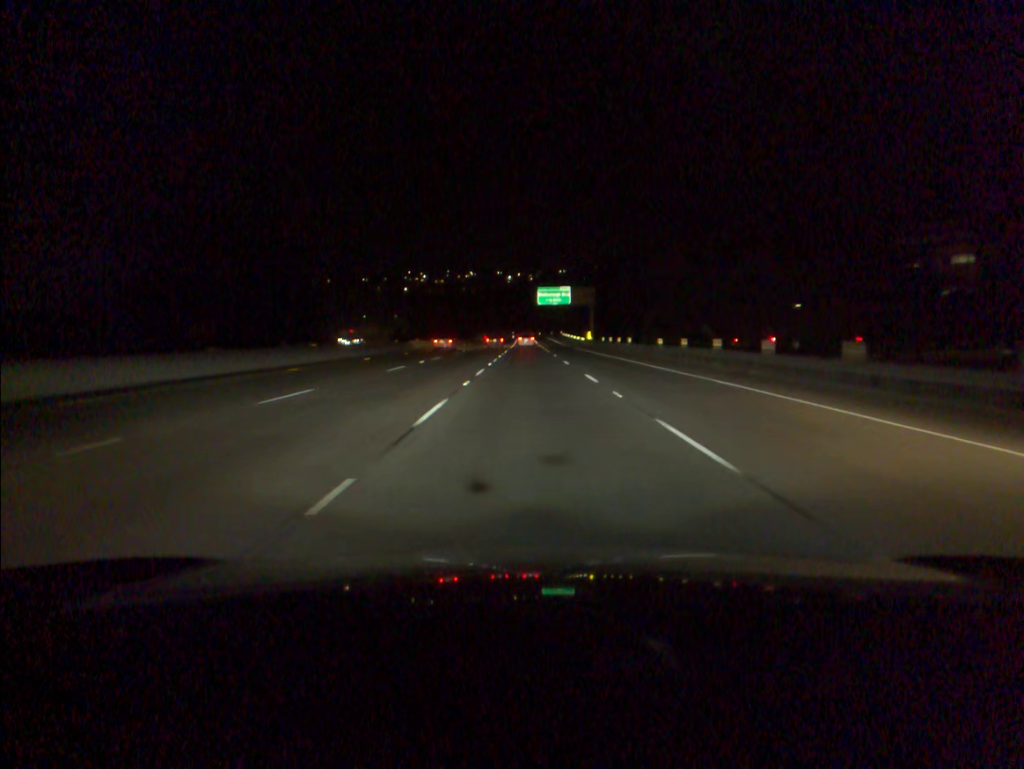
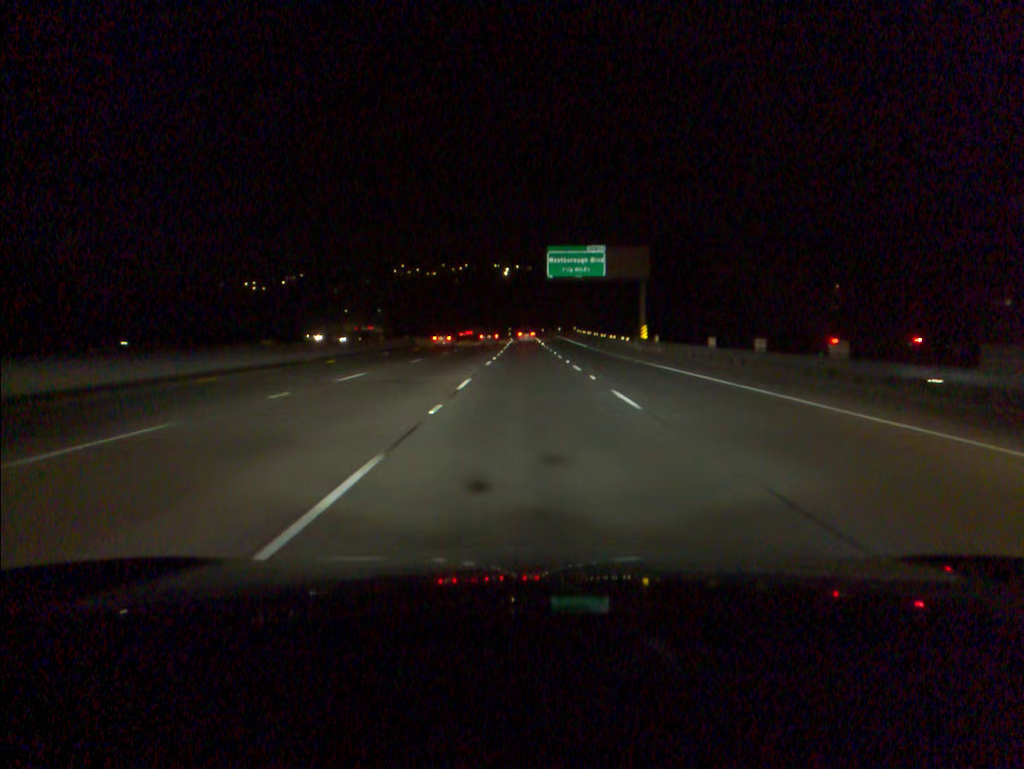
(0.0, +51.9) m; 0°
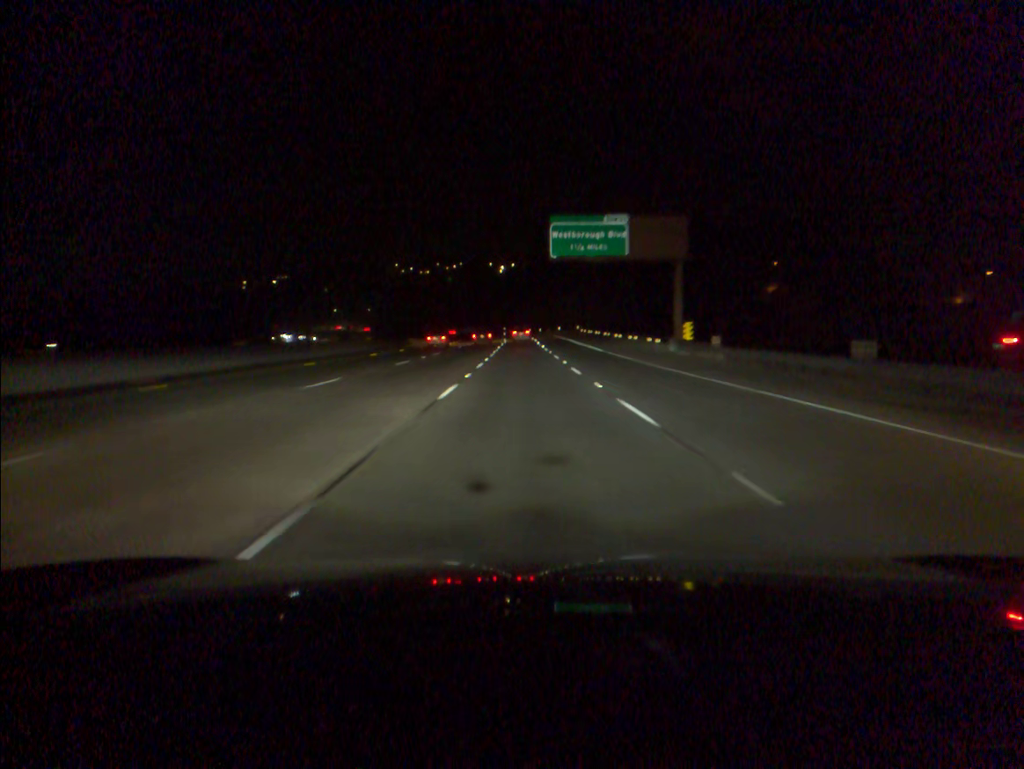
(+0.1, +17.3) m; 0°
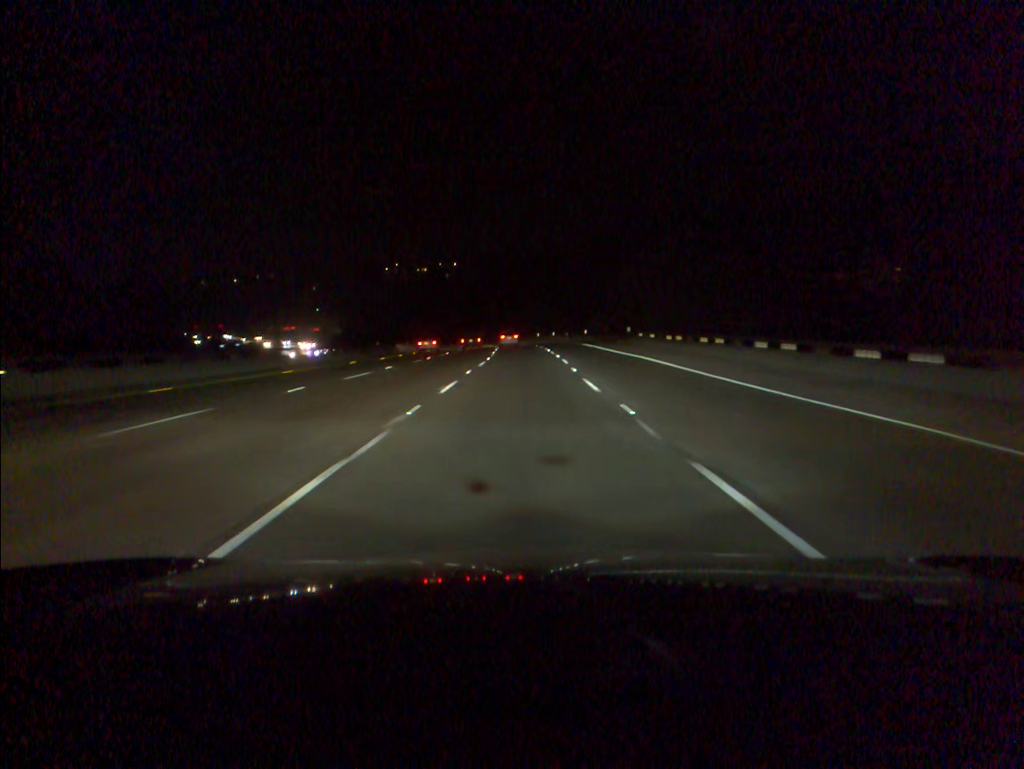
(-0.1, +51.7) m; 0°
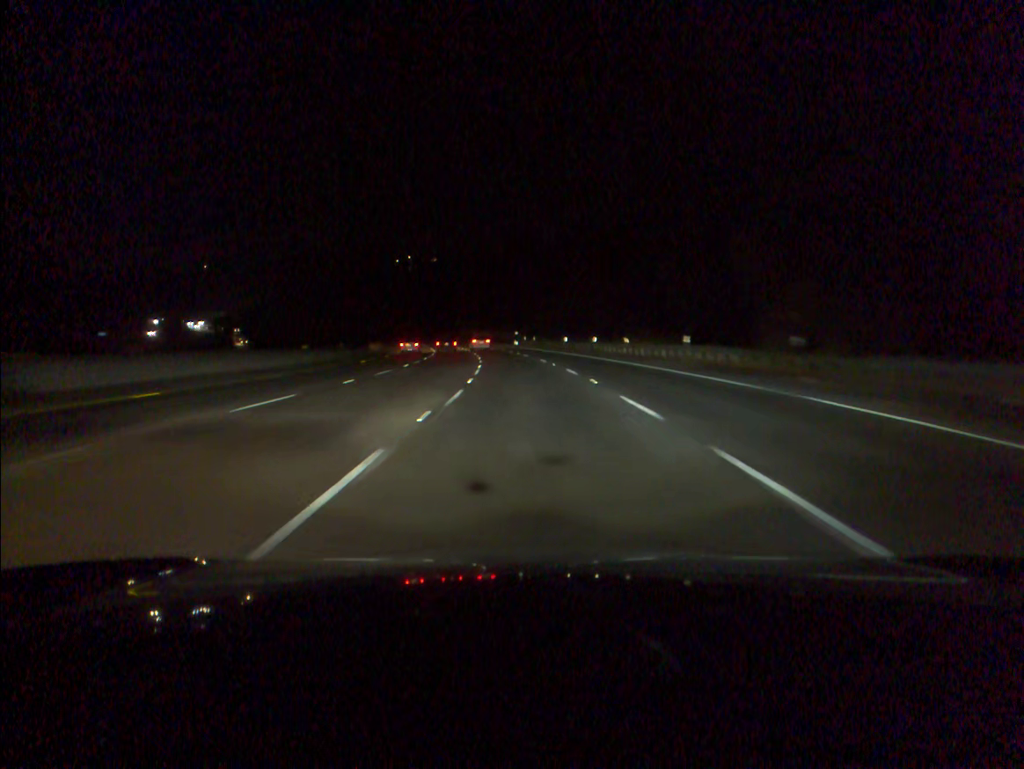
(-0.4, +51.4) m; -1°
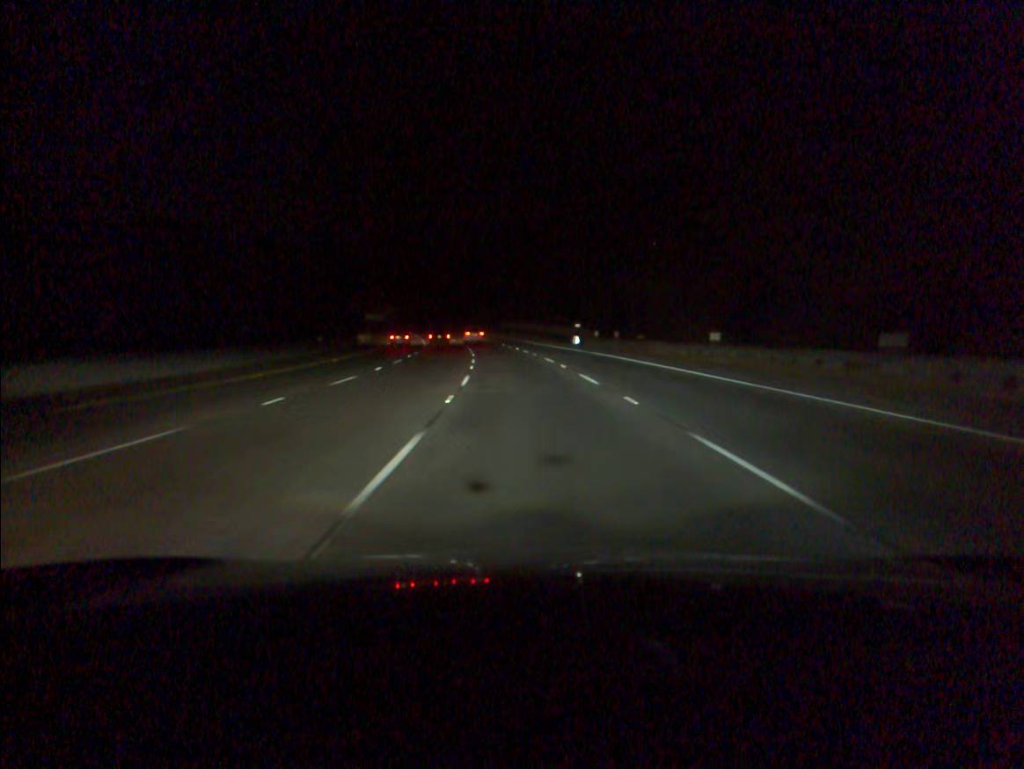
(-1.4, +51.3) m; -4°
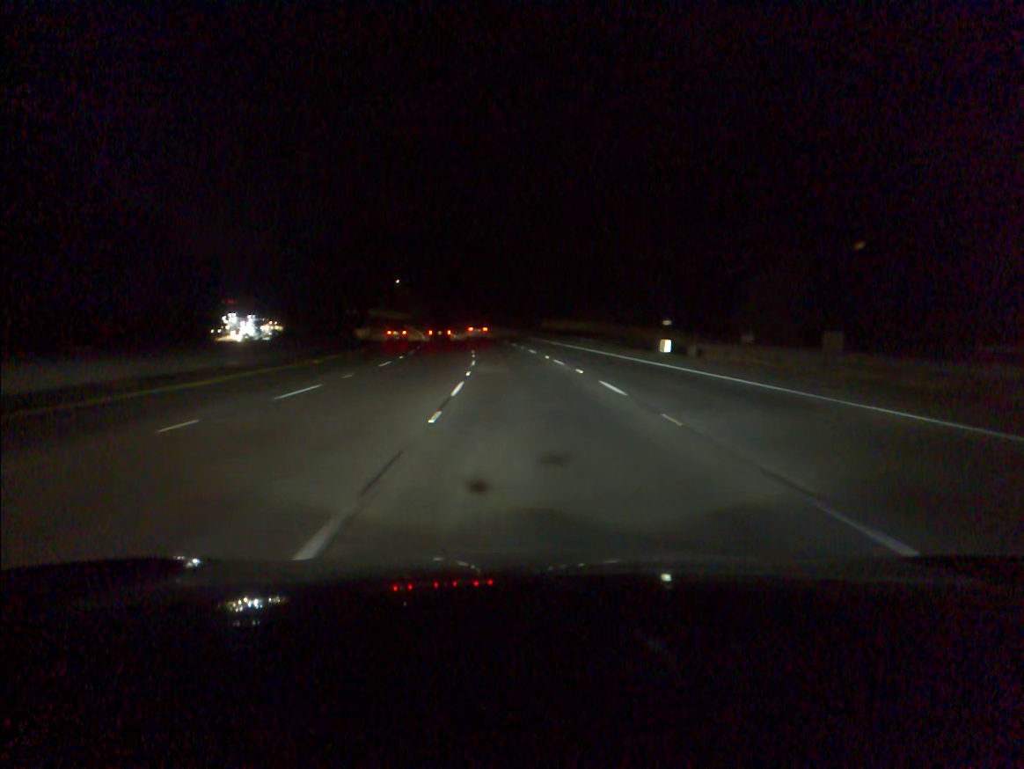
(-0.9, +34.5) m; -3°
